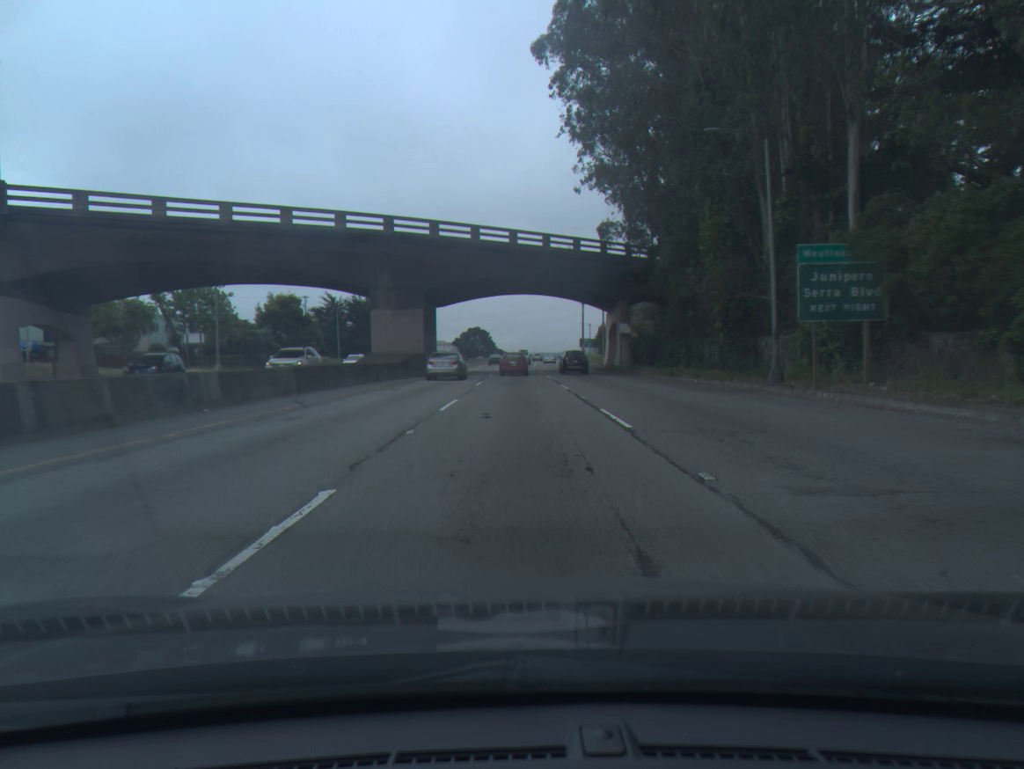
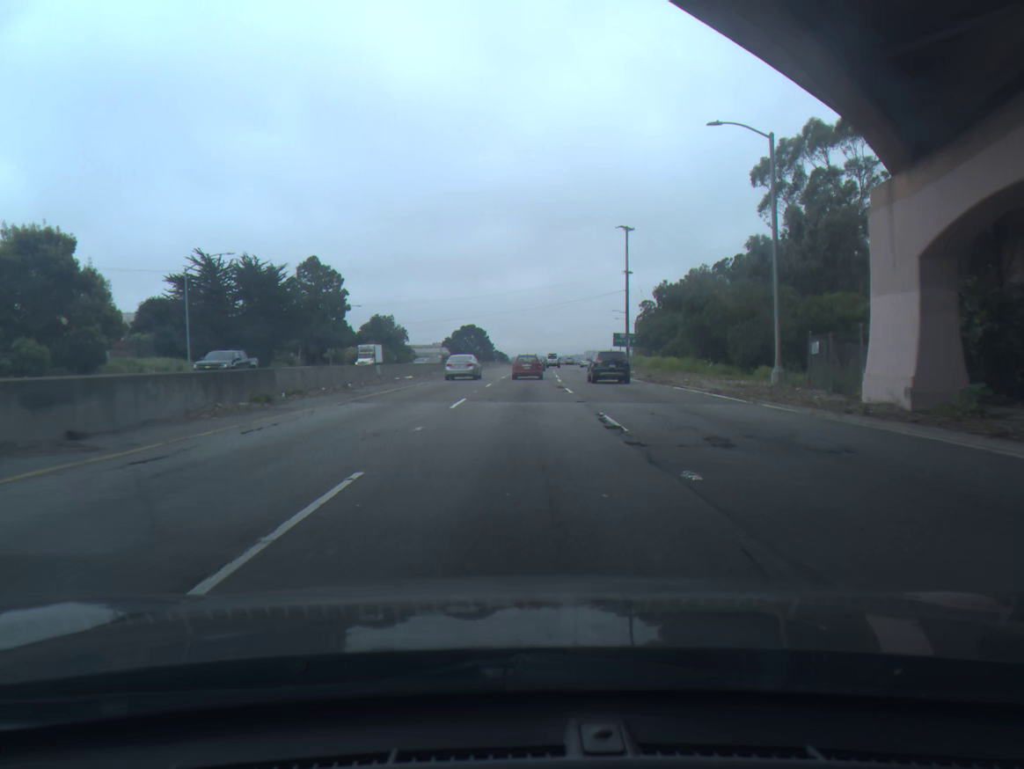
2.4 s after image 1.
(+0.3, +57.8) m; 0°
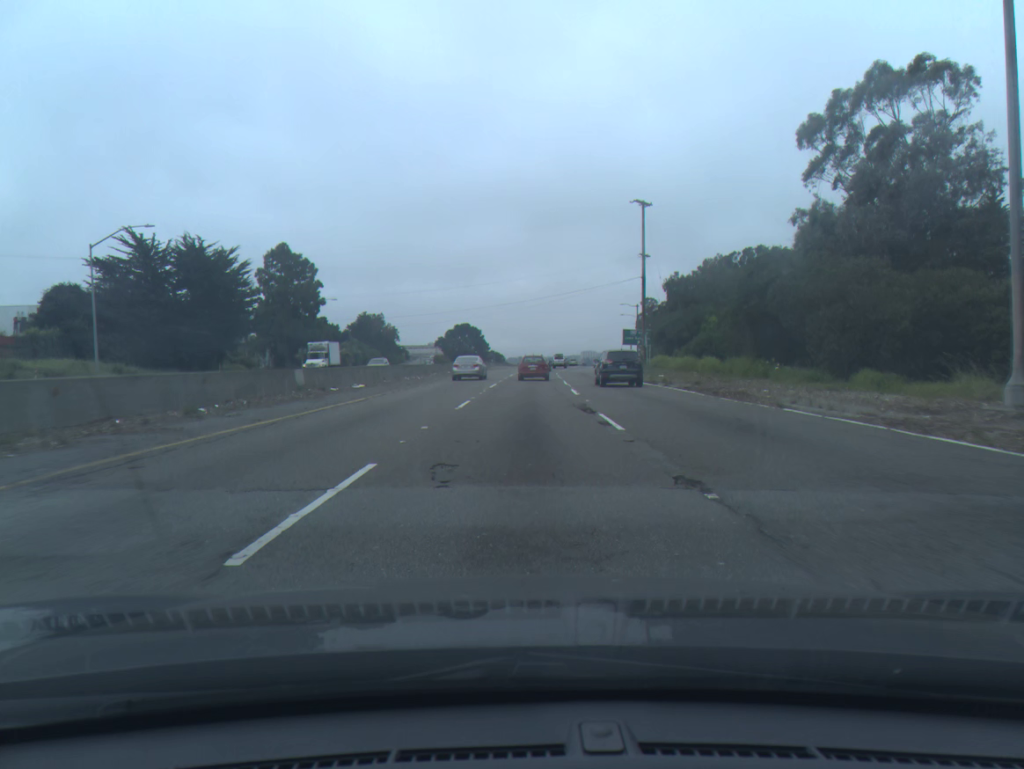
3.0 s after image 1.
(0.0, +14.1) m; 0°
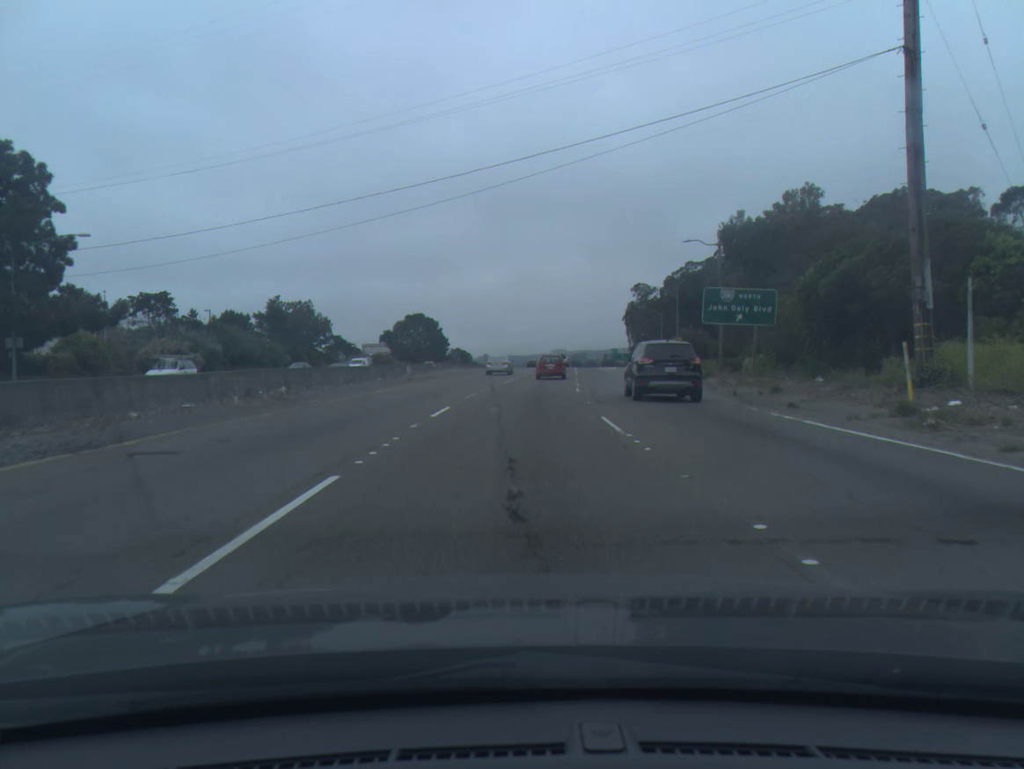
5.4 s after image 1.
(+1.0, +55.0) m; +2°
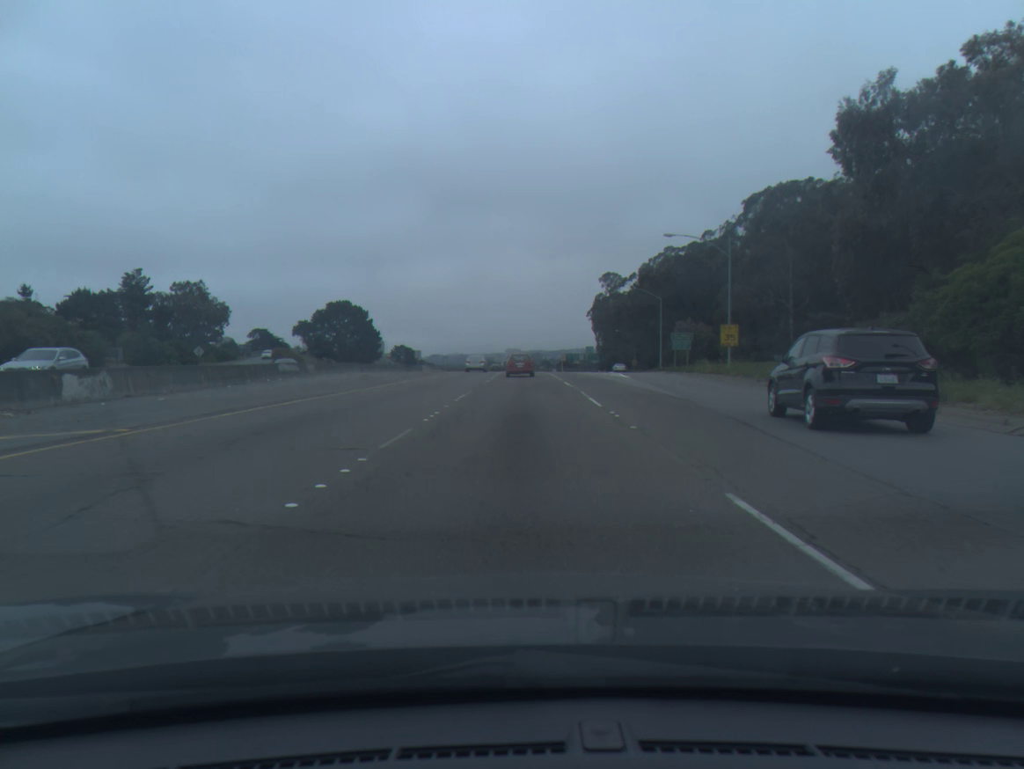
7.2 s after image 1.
(+1.2, +40.7) m; +3°
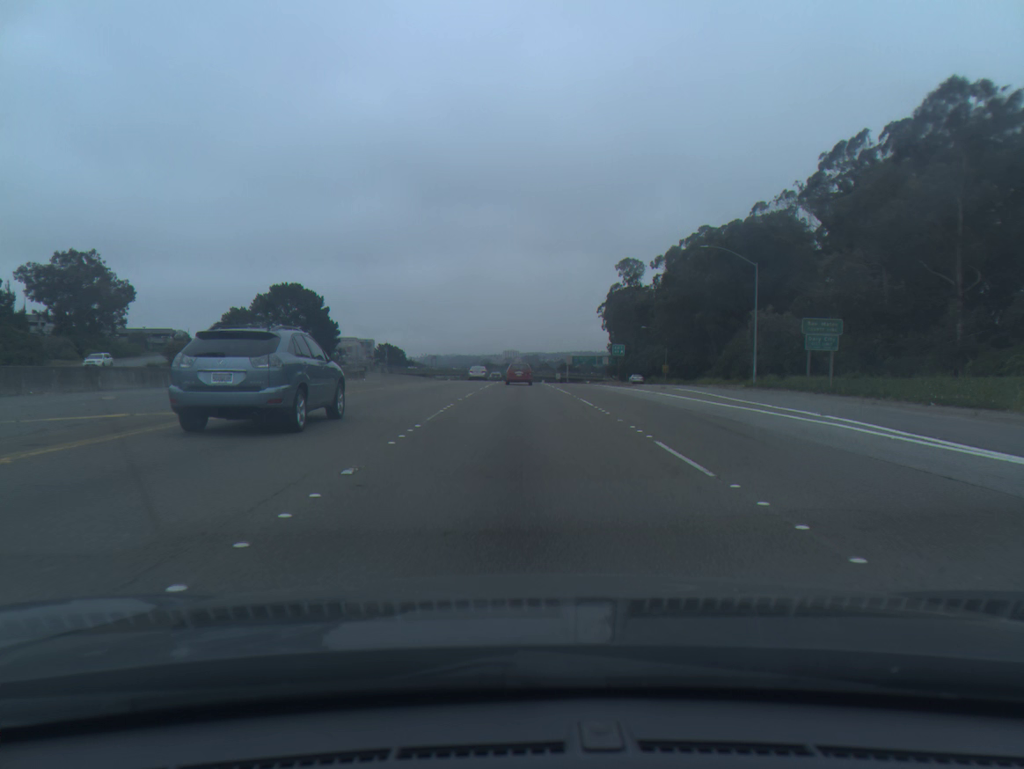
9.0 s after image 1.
(+0.1, +41.0) m; 0°
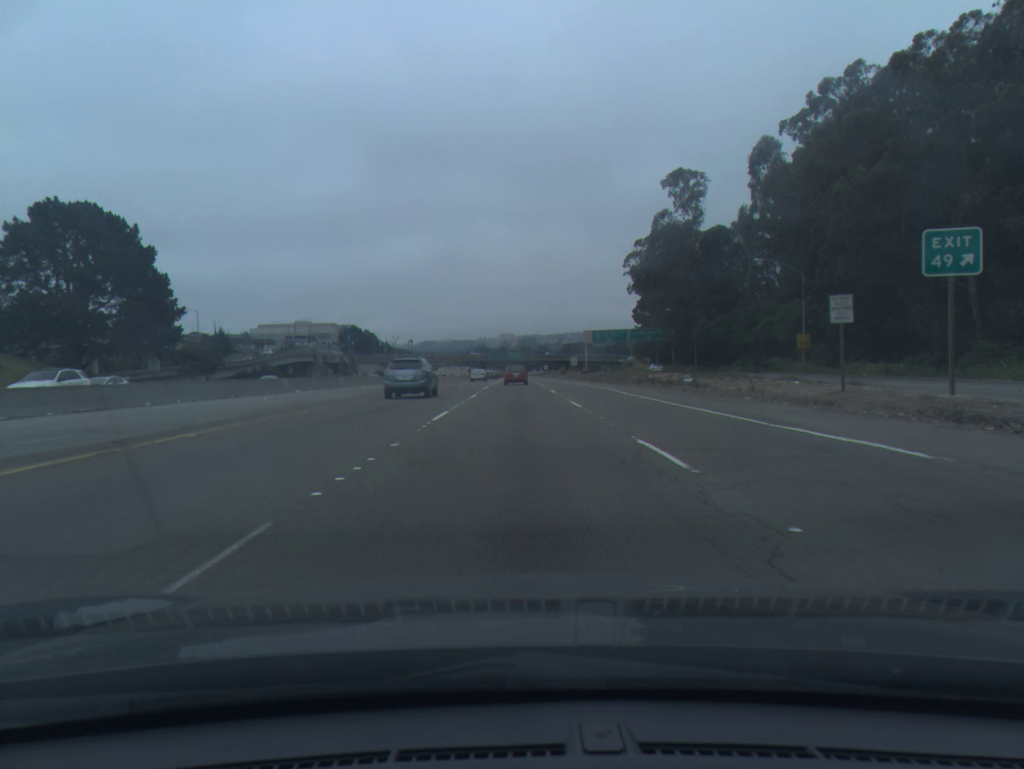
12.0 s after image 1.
(+0.2, +70.3) m; +1°
